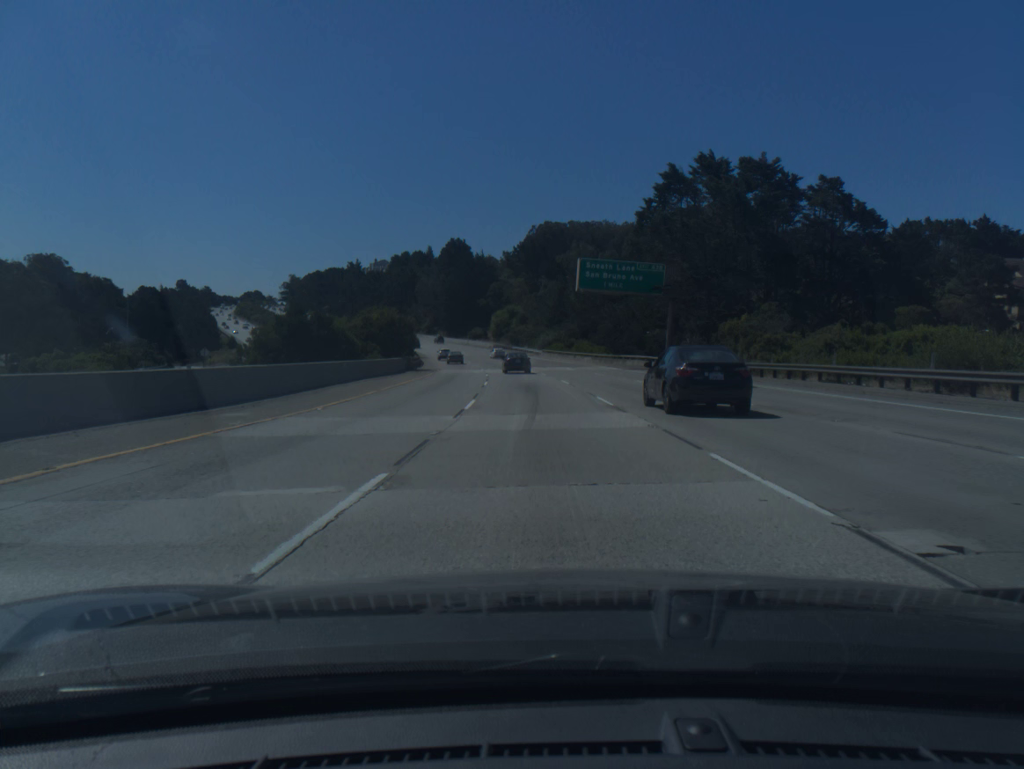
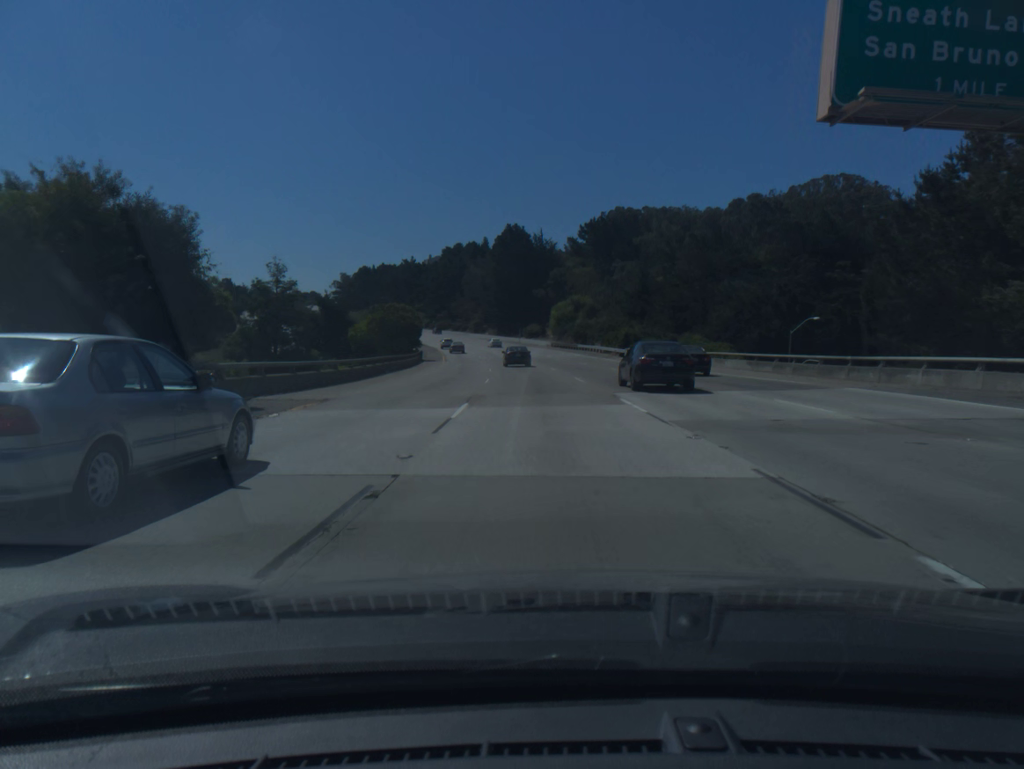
(-2.0, +48.5) m; -5°
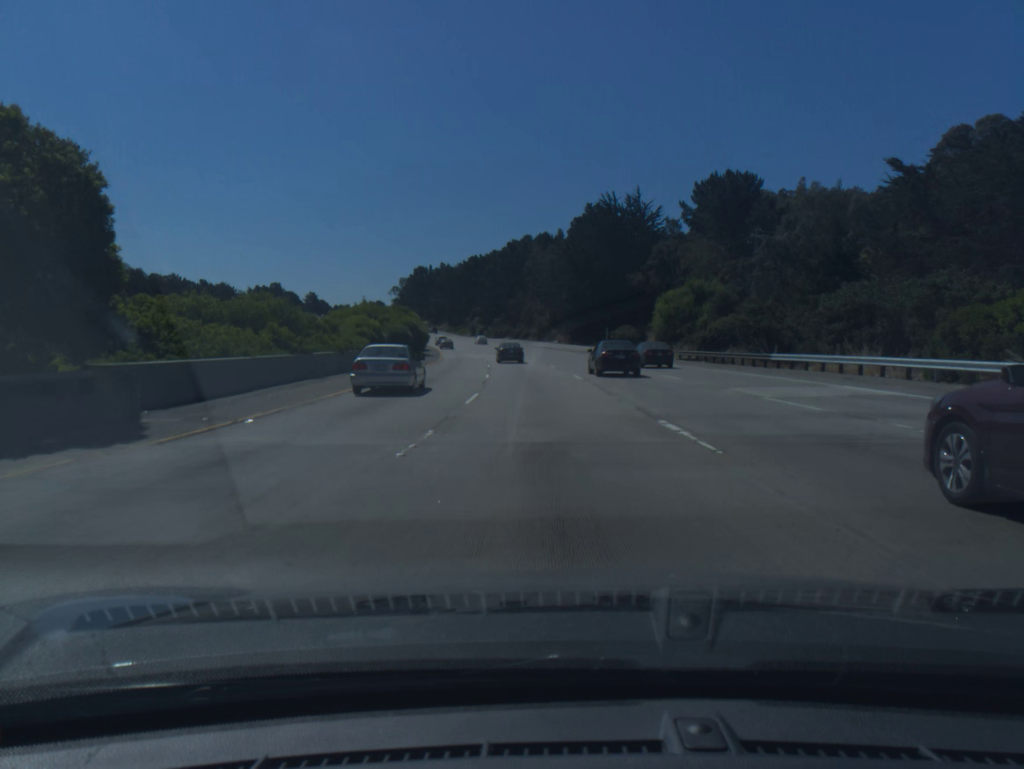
(-3.2, +64.6) m; -6°
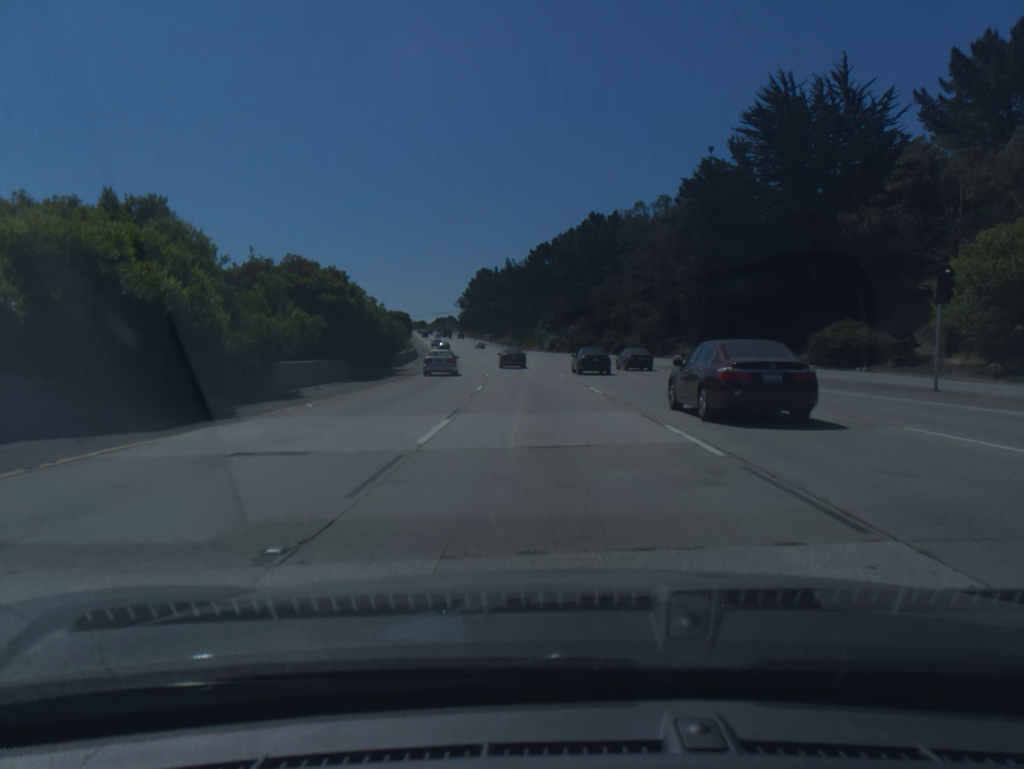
(-3.2, +64.3) m; -6°
